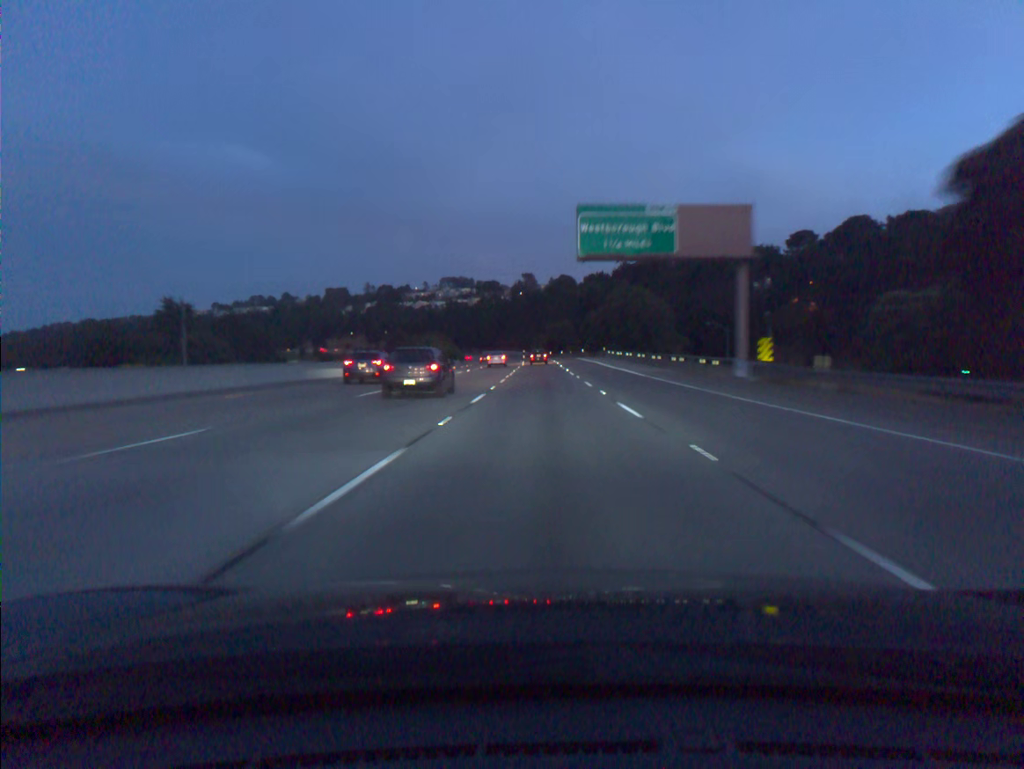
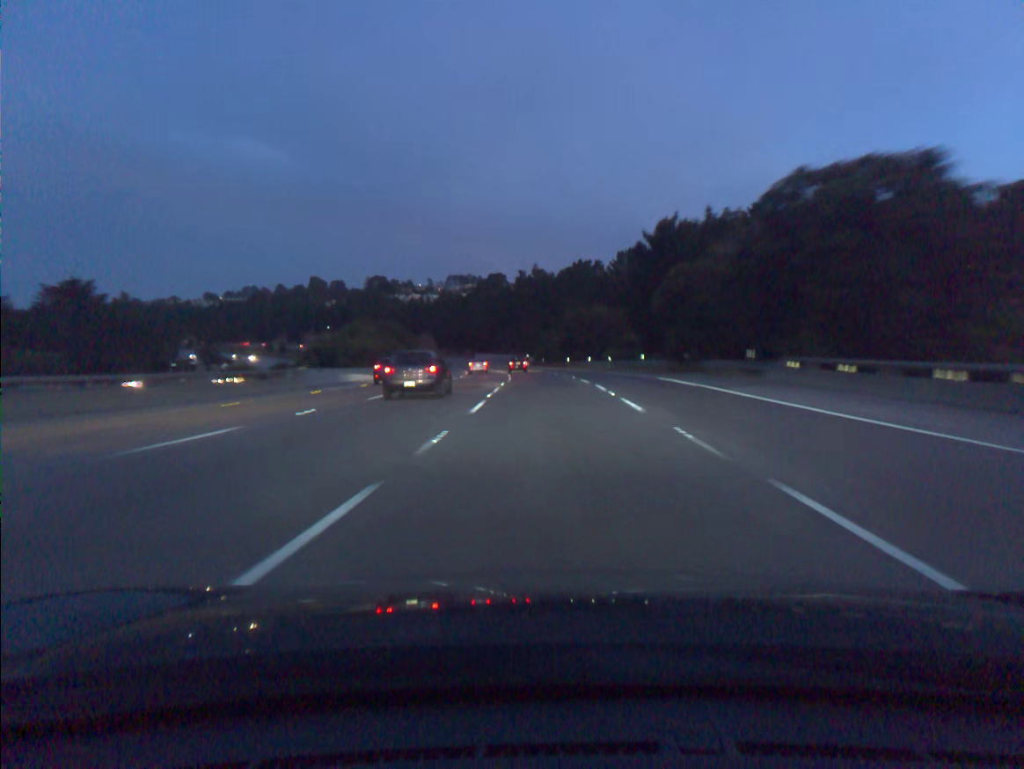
(-0.4, +70.3) m; -1°
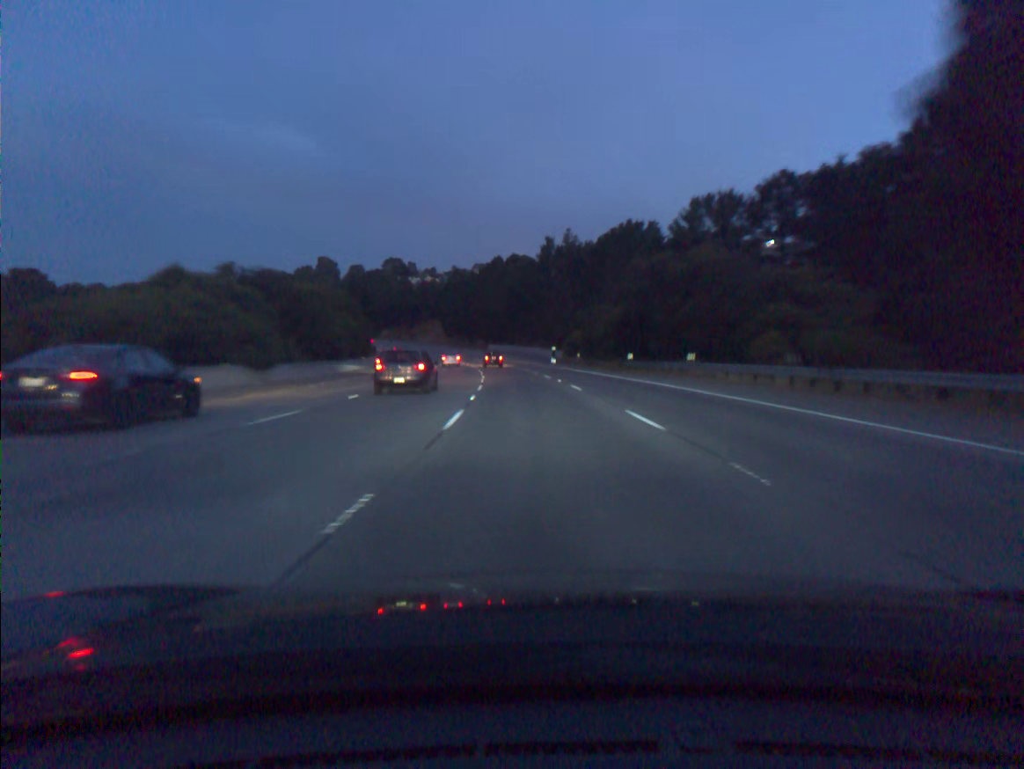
(-0.6, +52.0) m; -2°
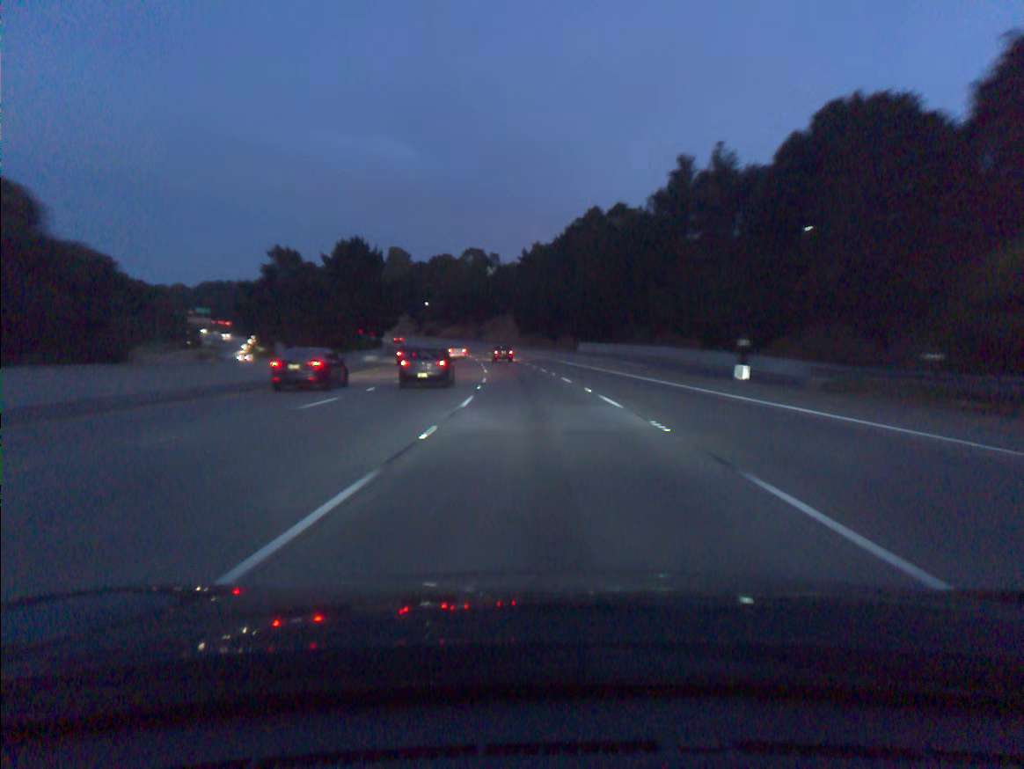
(-4.0, +69.2) m; -7°
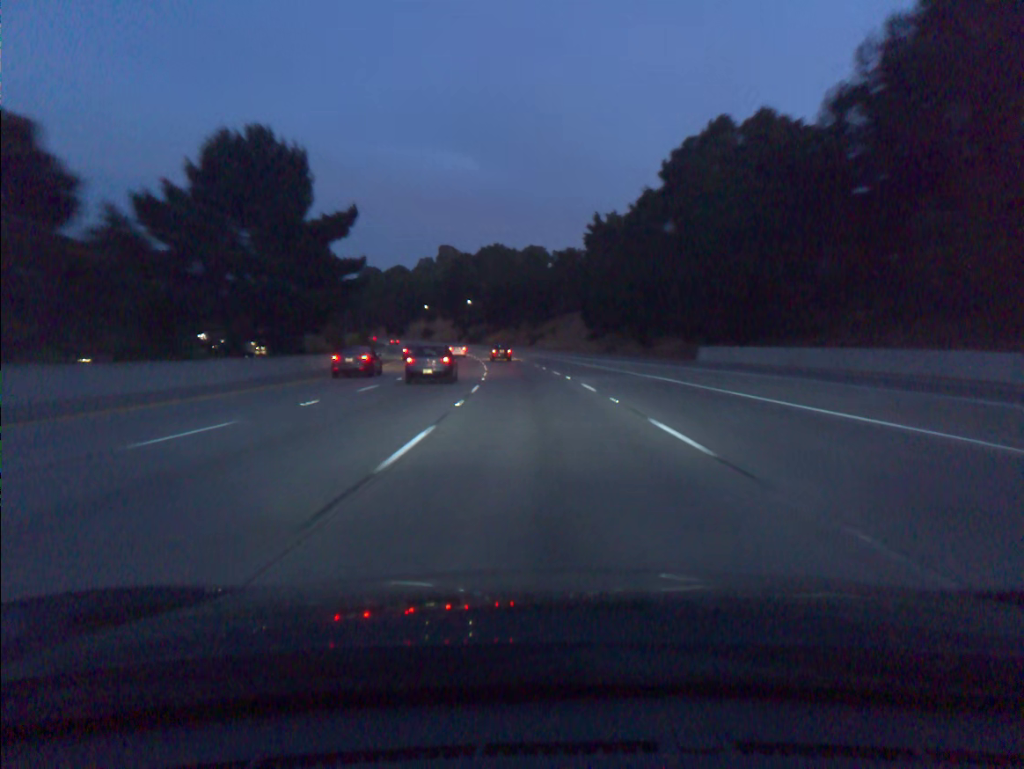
(-2.1, +52.4) m; -5°
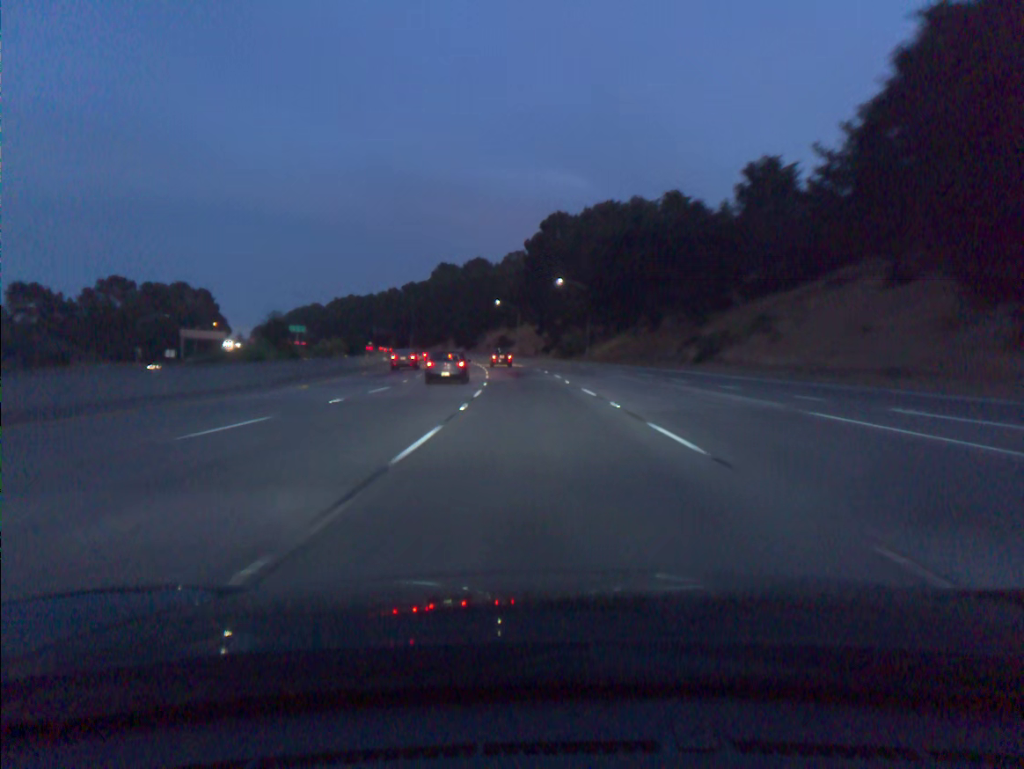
(-5.8, +86.4) m; -8°
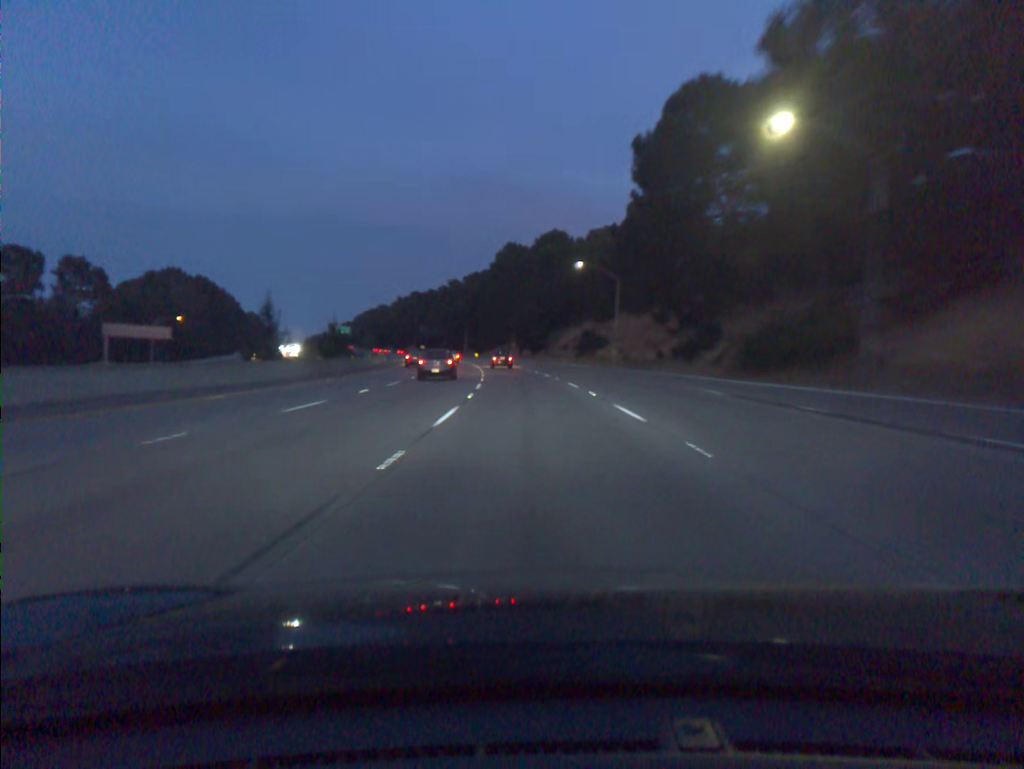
(-3.6, +68.3) m; -6°
